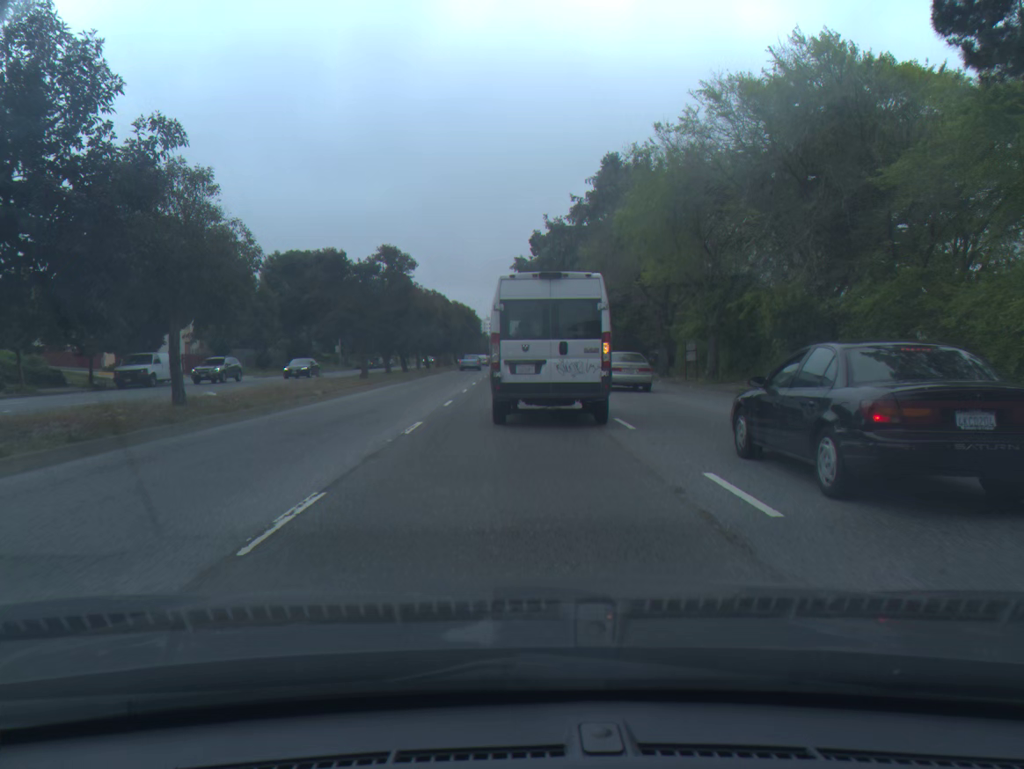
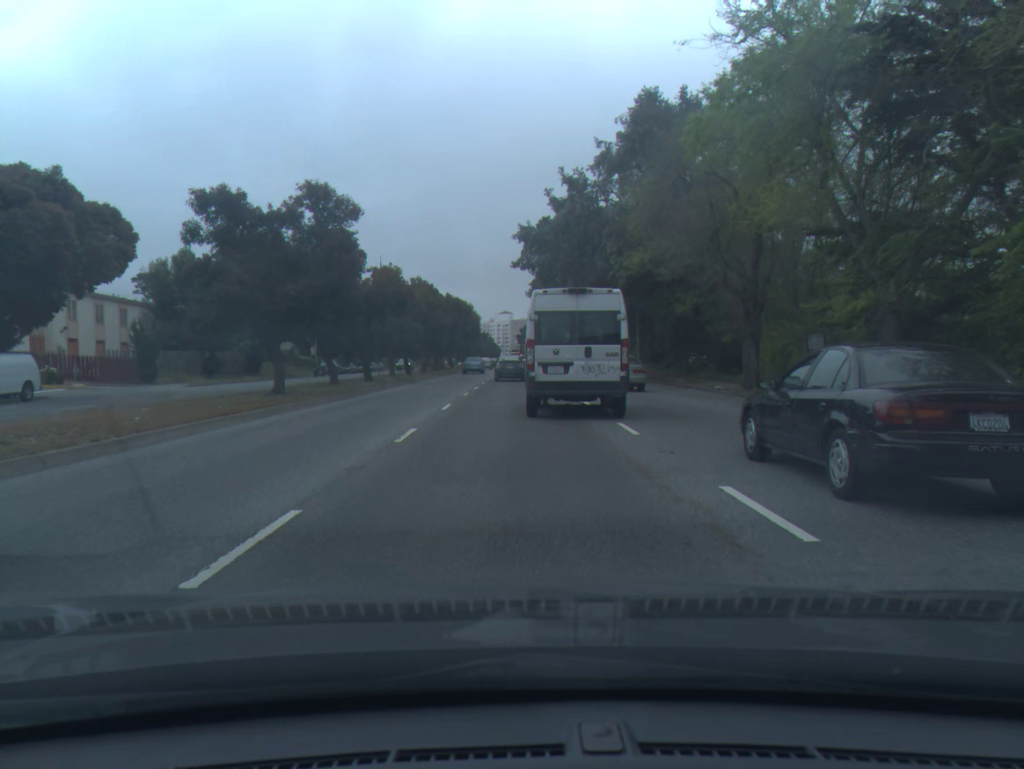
(-0.1, +15.3) m; 0°
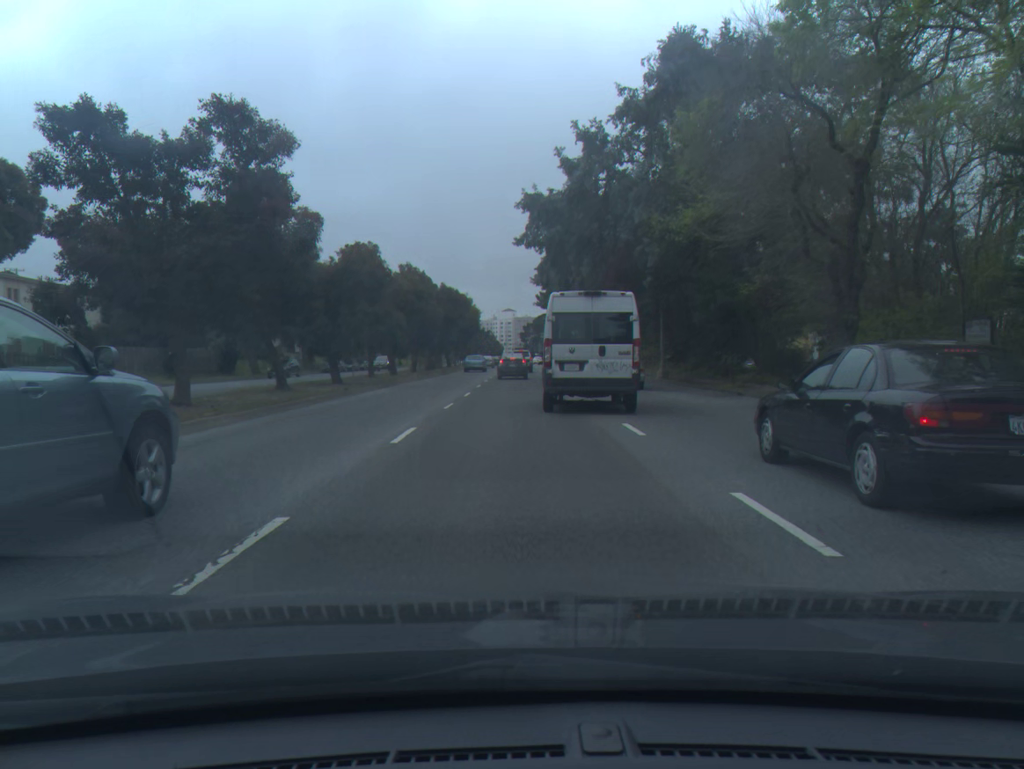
(0.0, +7.7) m; 0°
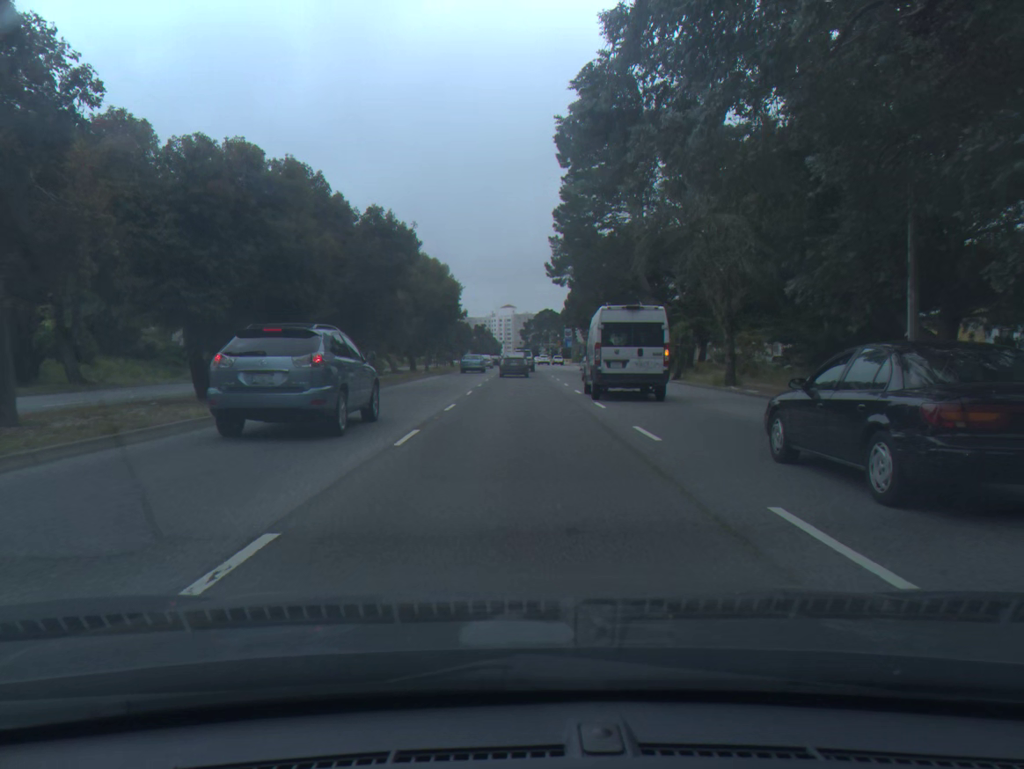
(0.0, +29.3) m; 0°
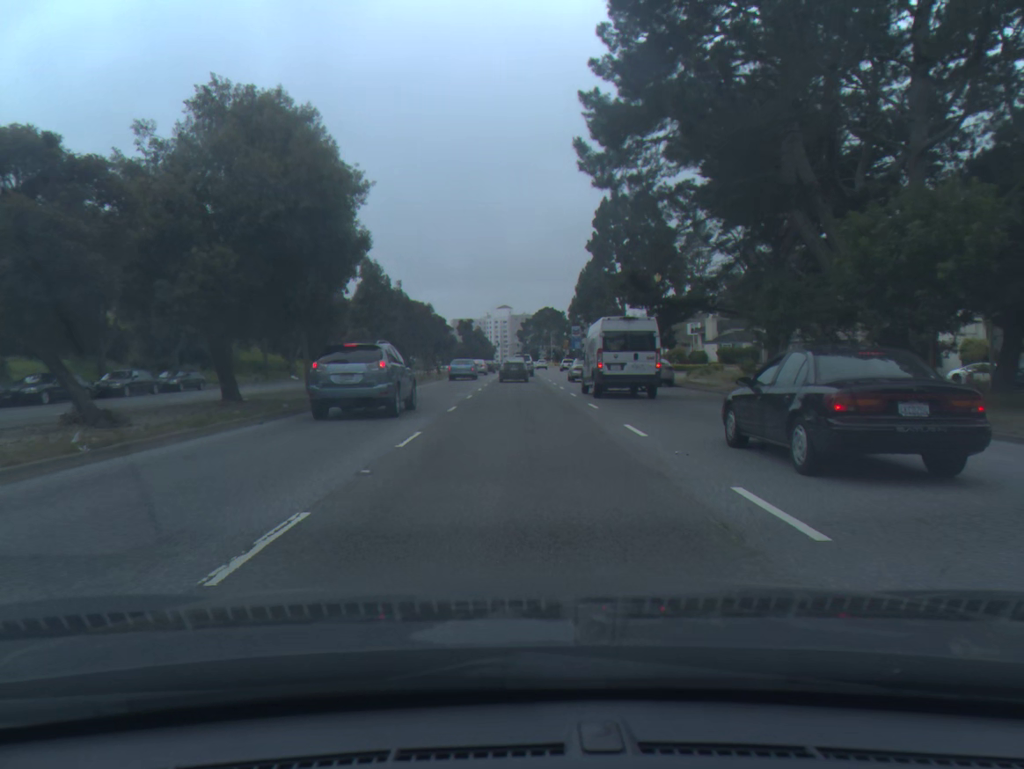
(+0.1, +35.4) m; 0°
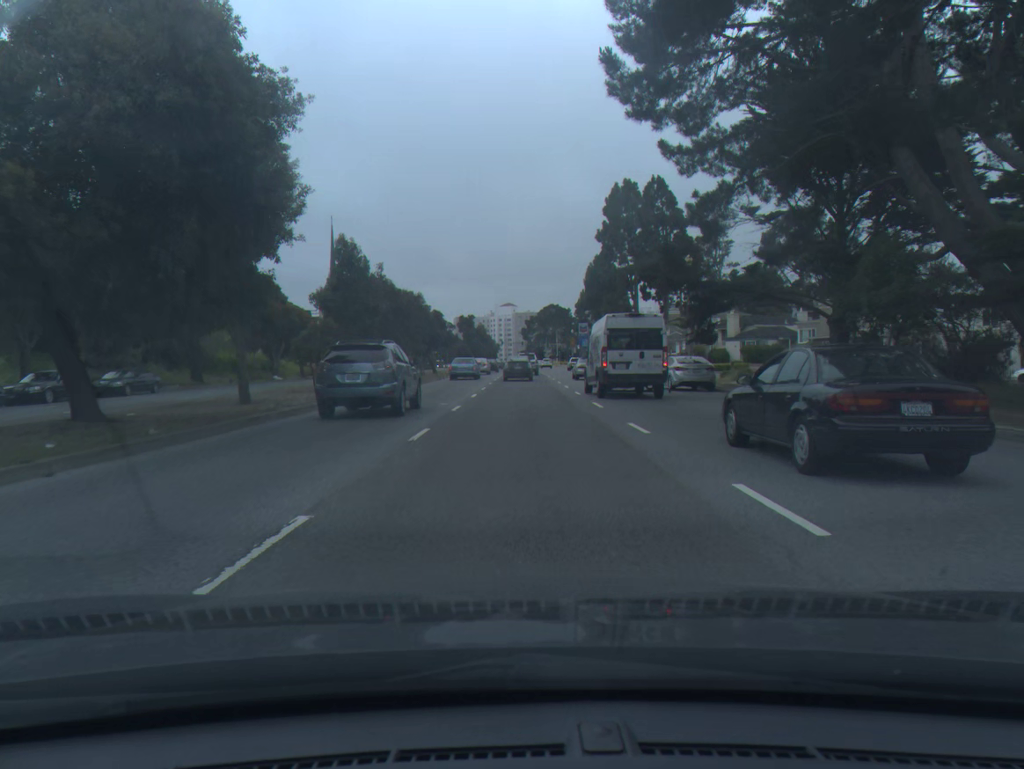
(0.0, +7.2) m; 0°
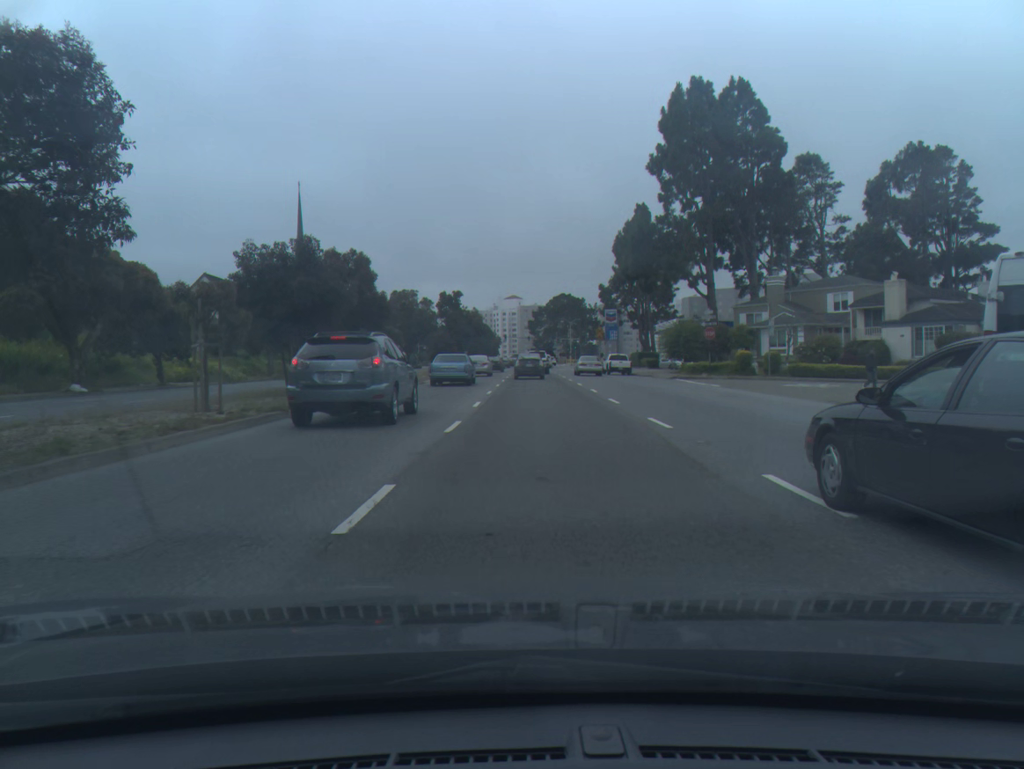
(-0.4, +35.1) m; 0°
